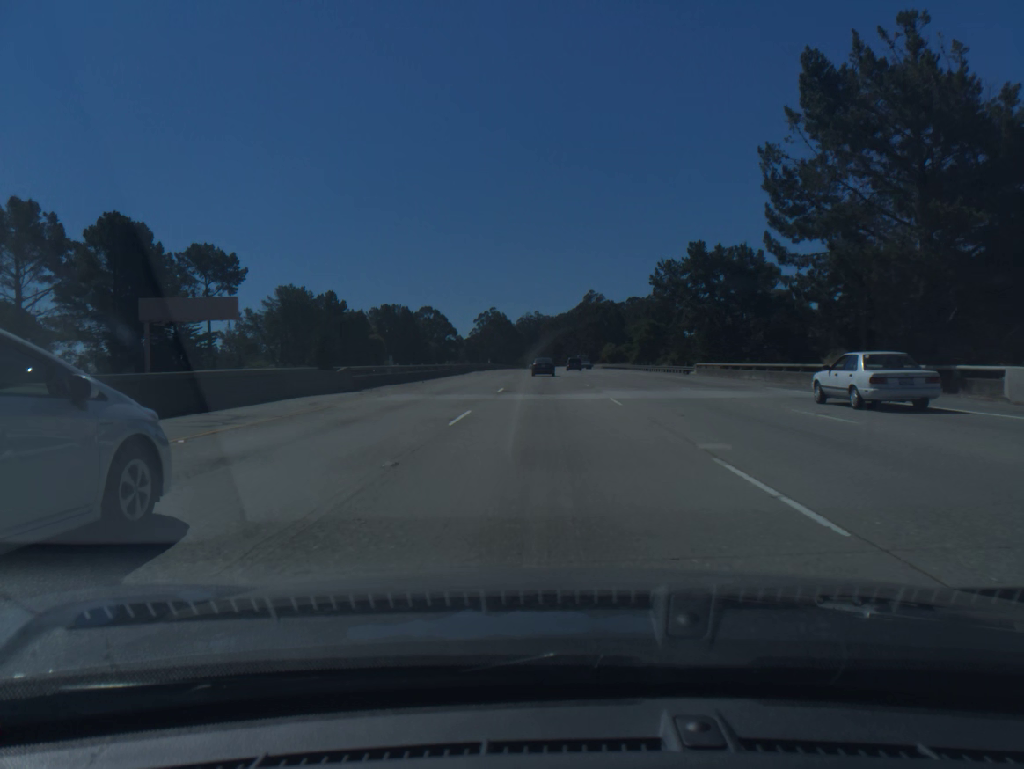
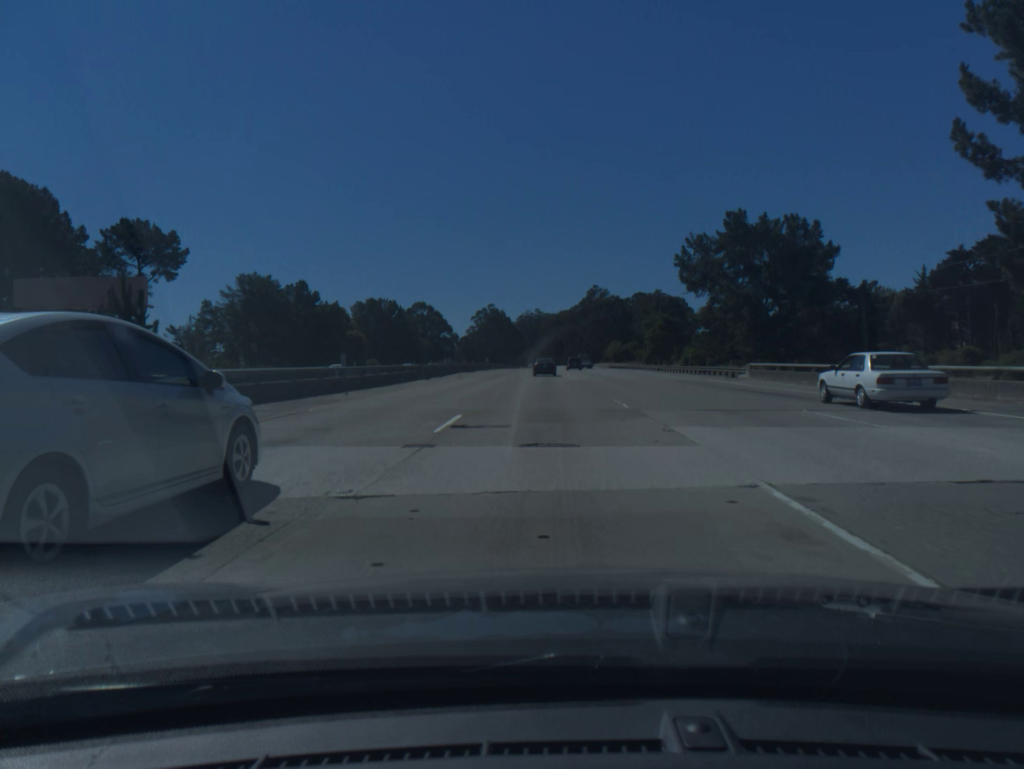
(0.0, +16.4) m; 0°
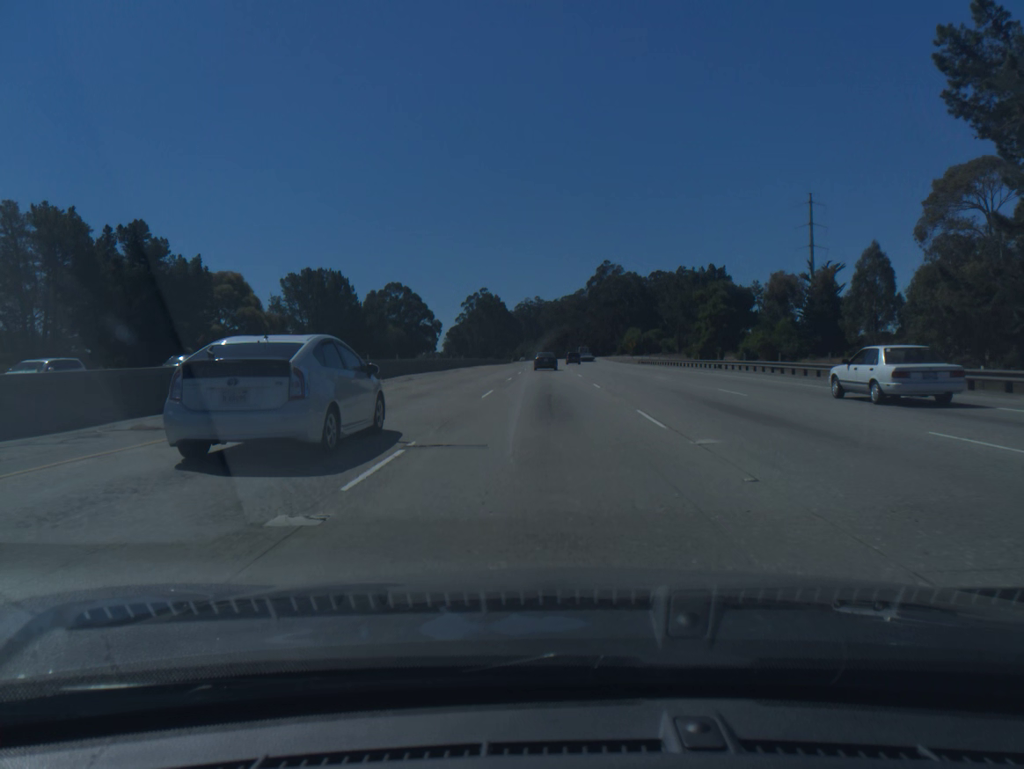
(0.0, +49.1) m; 0°
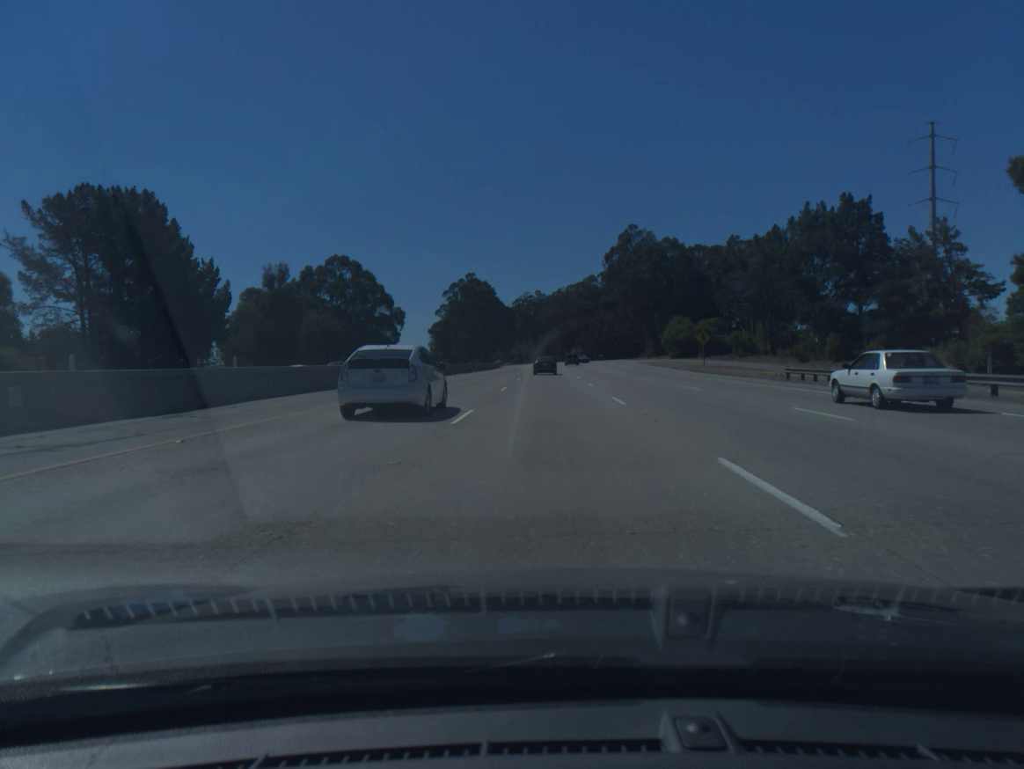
(-0.1, +65.5) m; 0°
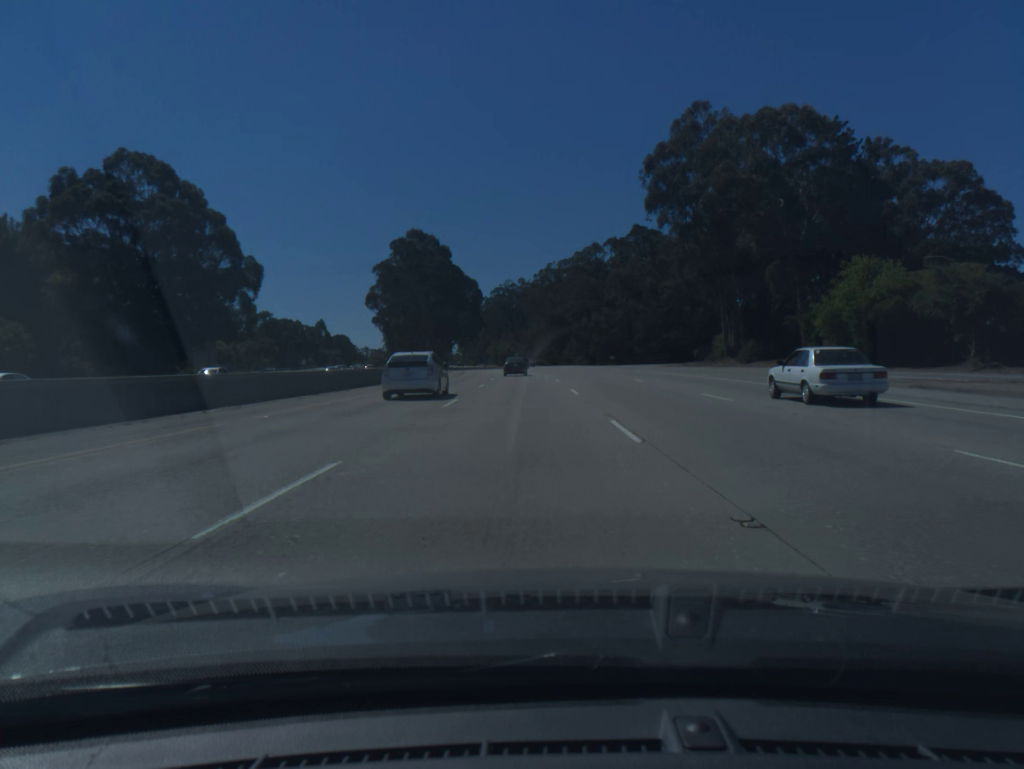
(+0.4, +81.8) m; +1°
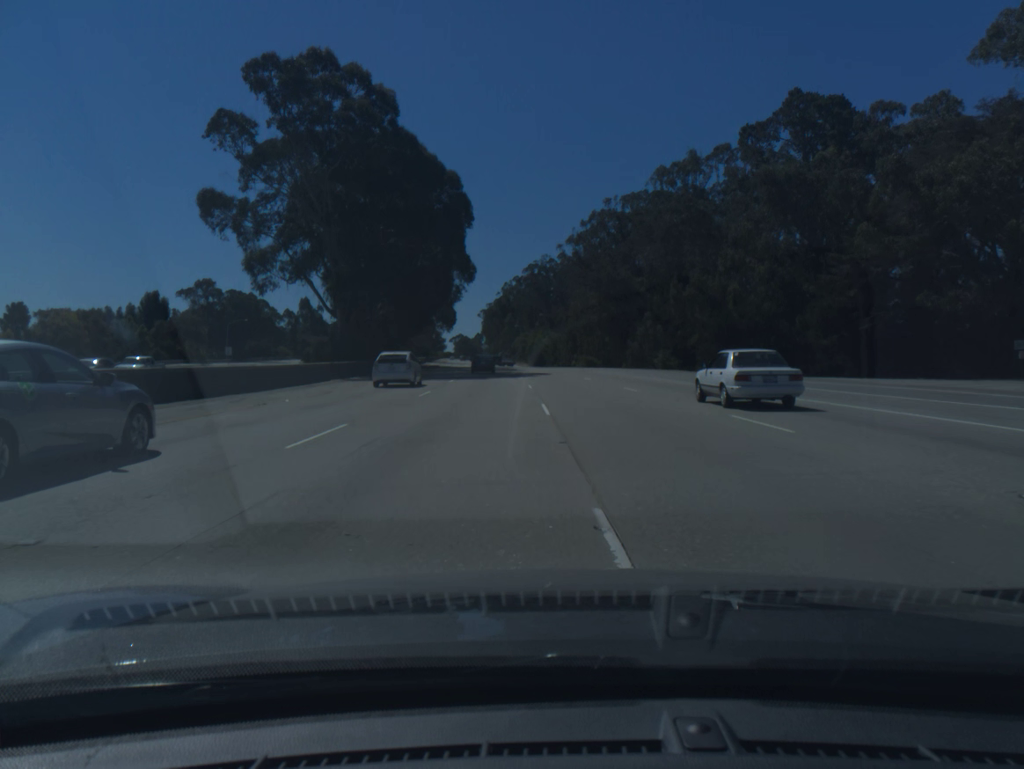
(-1.7, +81.9) m; -3°
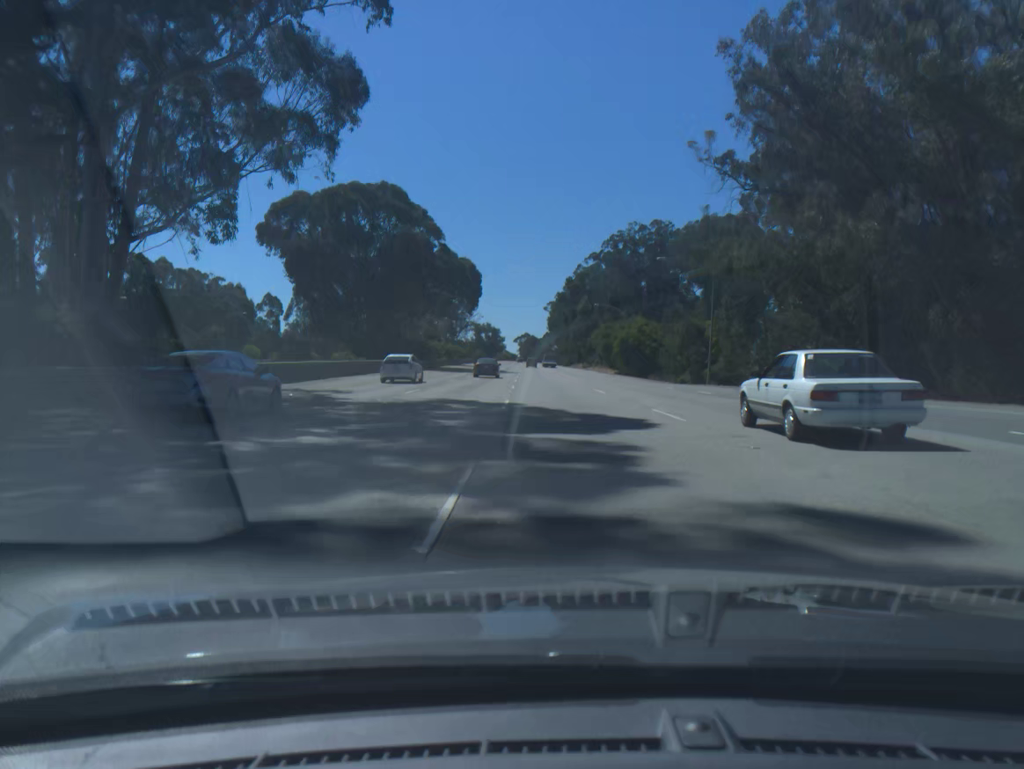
(-3.7, +84.3) m; -5°
